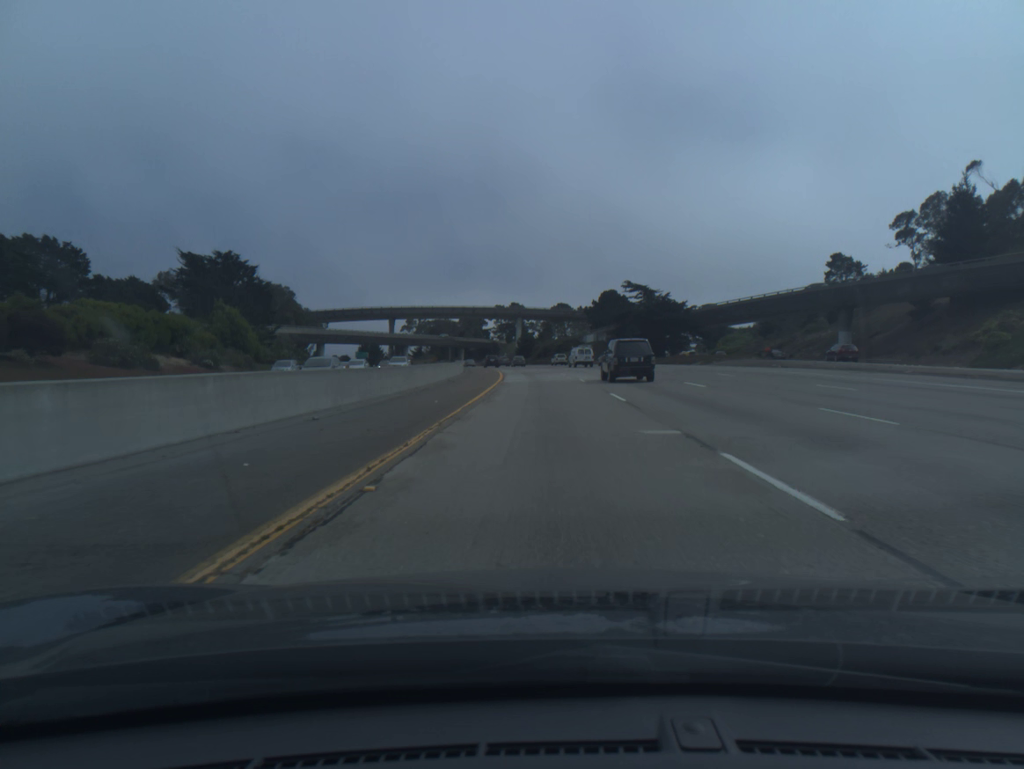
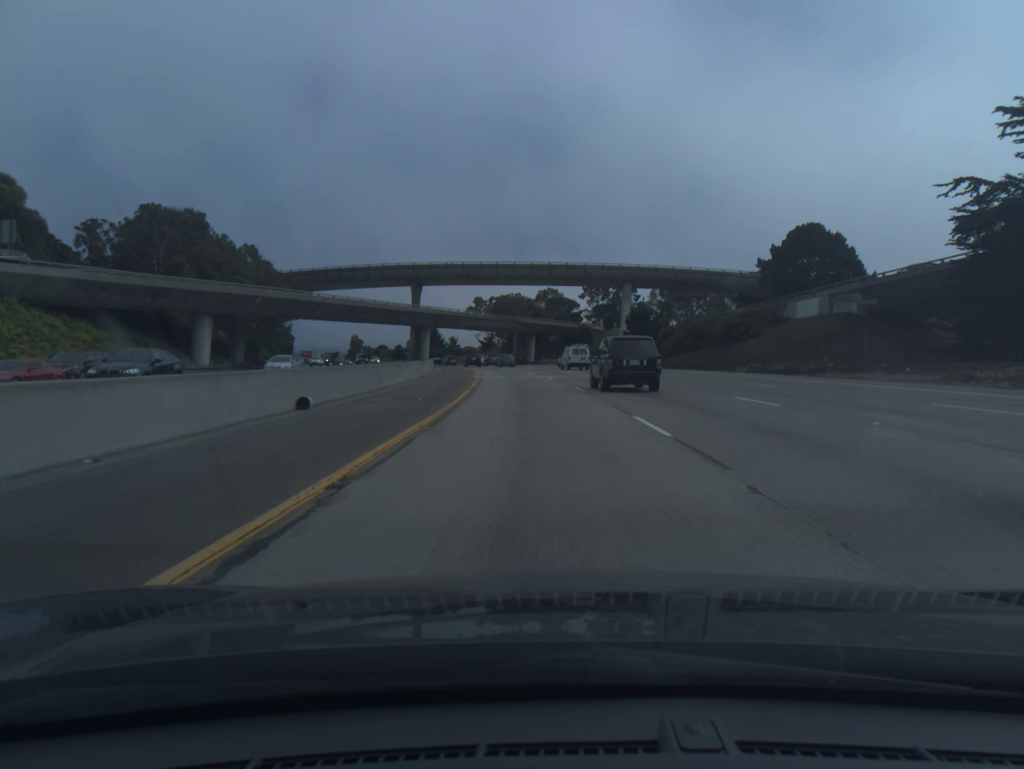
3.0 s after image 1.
(-4.0, +96.0) m; -7°
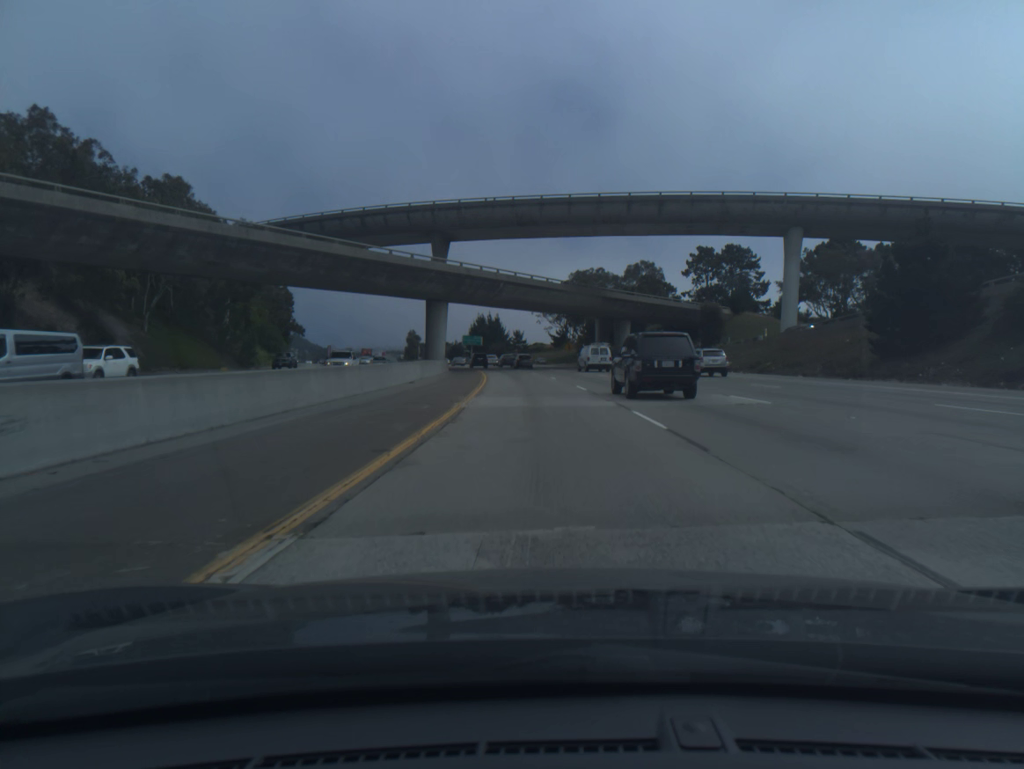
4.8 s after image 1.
(-2.9, +56.6) m; -6°
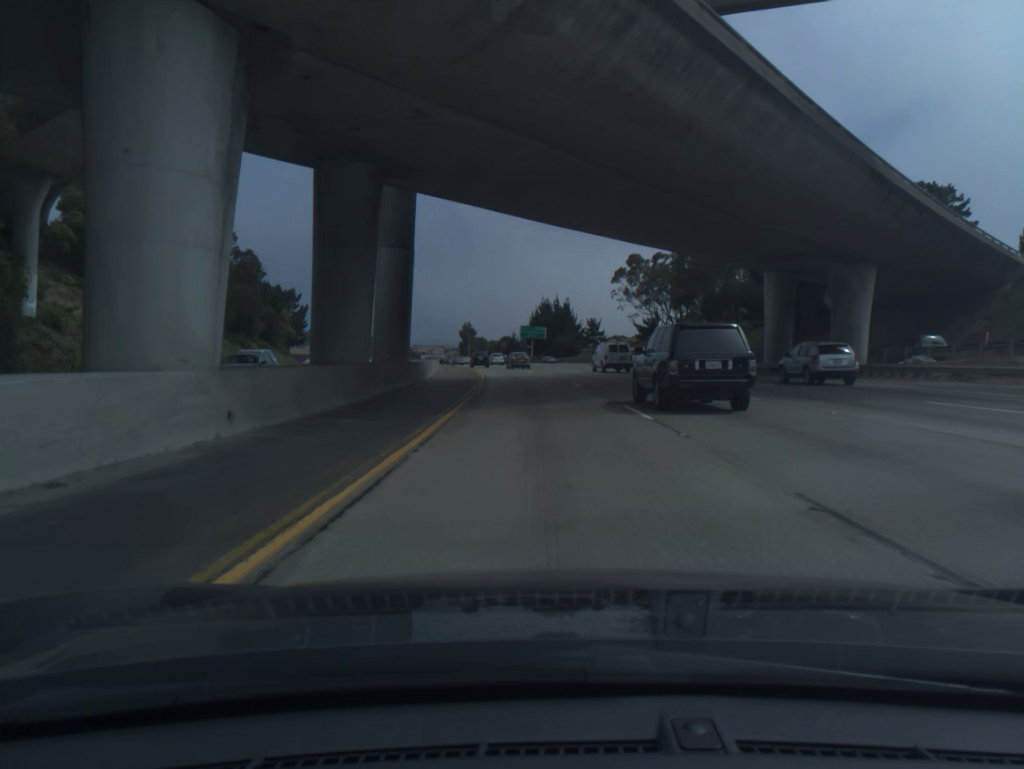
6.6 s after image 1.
(-2.5, +56.9) m; -5°
